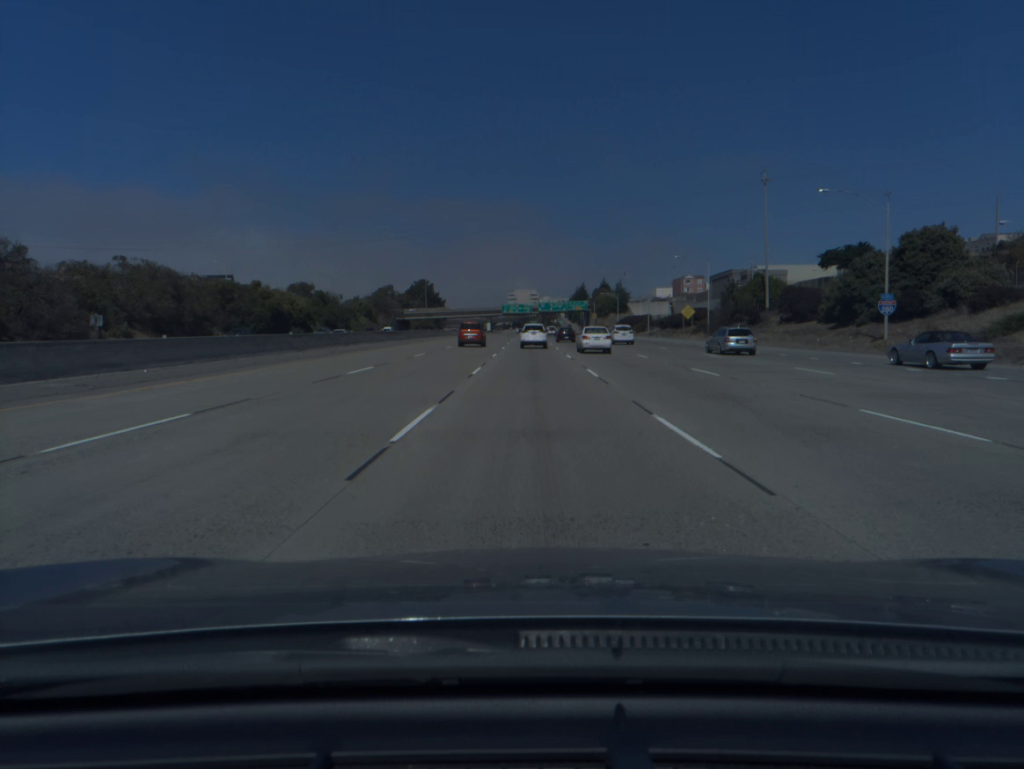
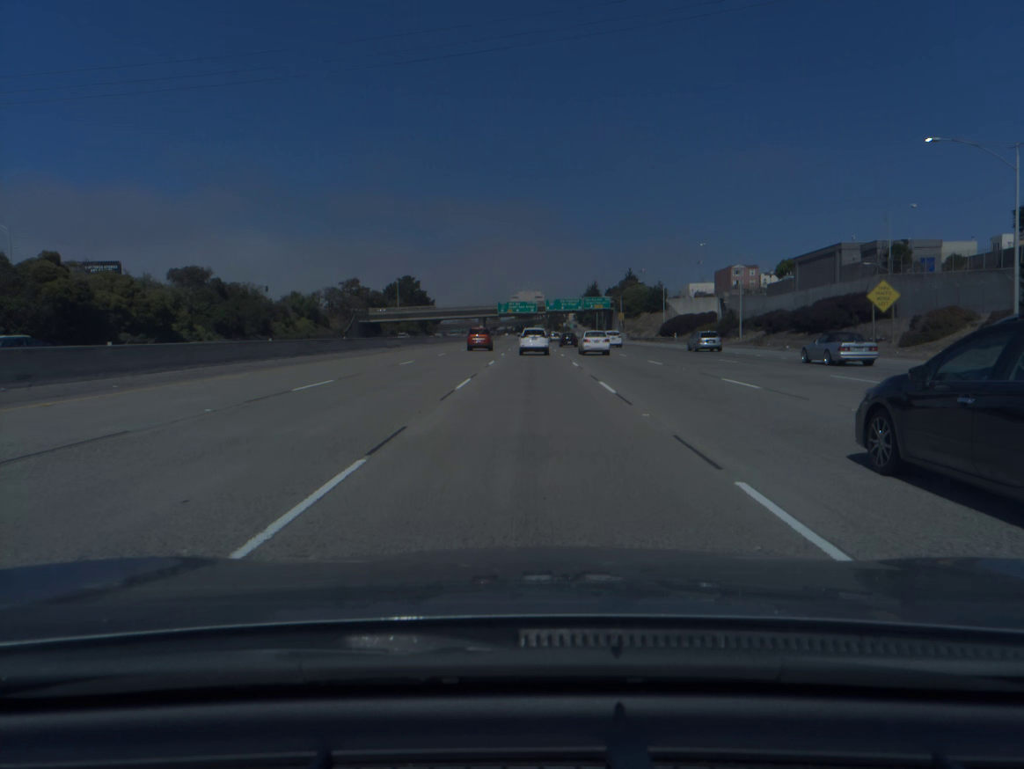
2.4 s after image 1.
(-0.2, +62.2) m; 0°
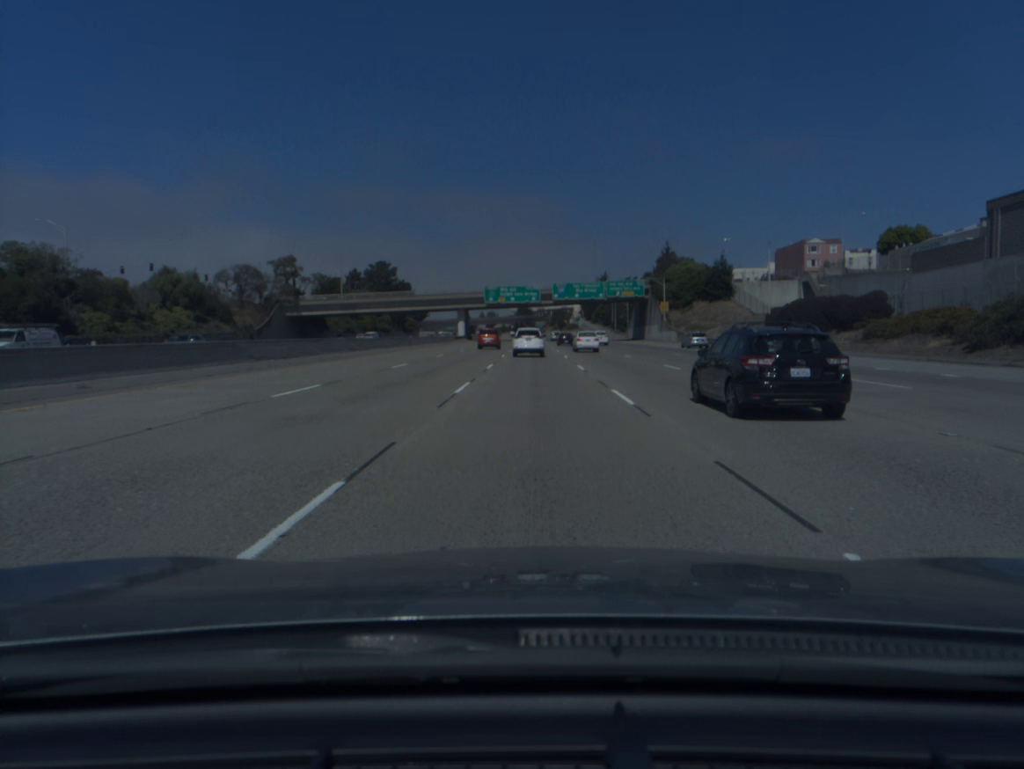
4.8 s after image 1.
(0.0, +59.2) m; 0°
